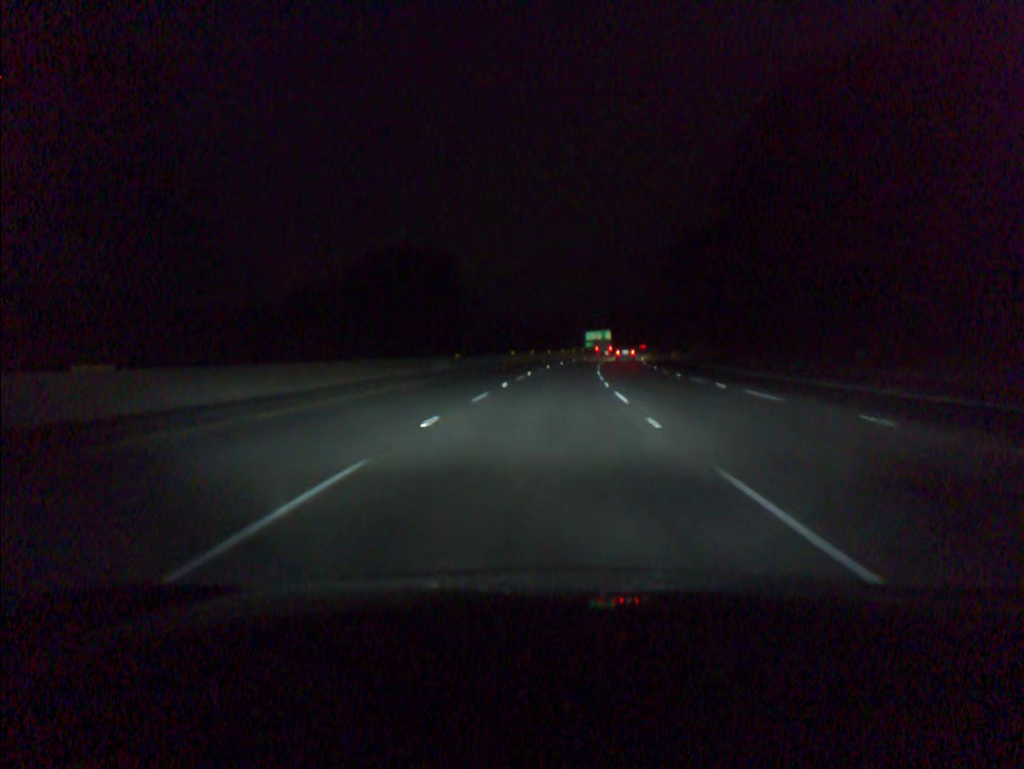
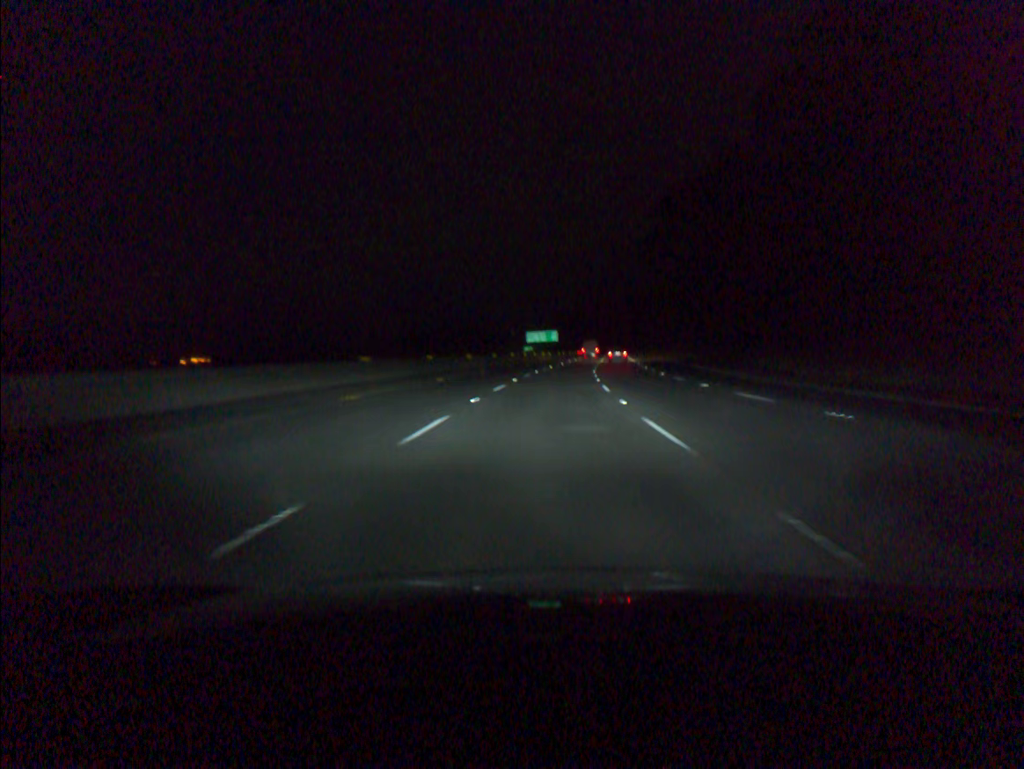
(+2.0, +51.9) m; +5°
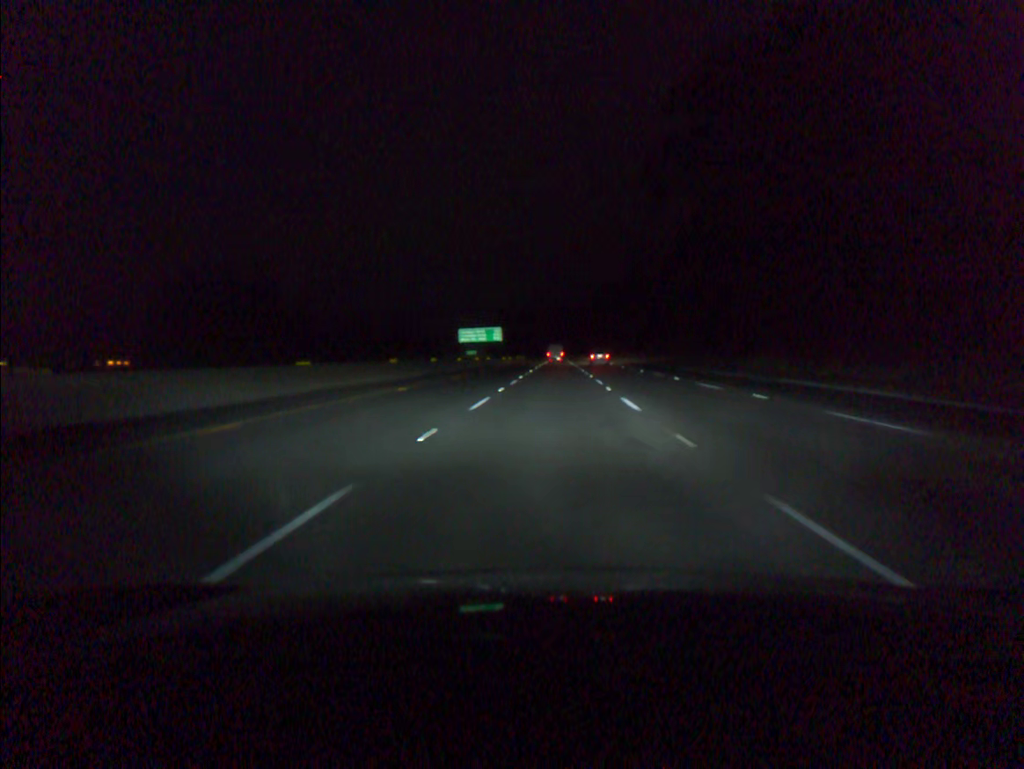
(+1.9, +51.8) m; +4°
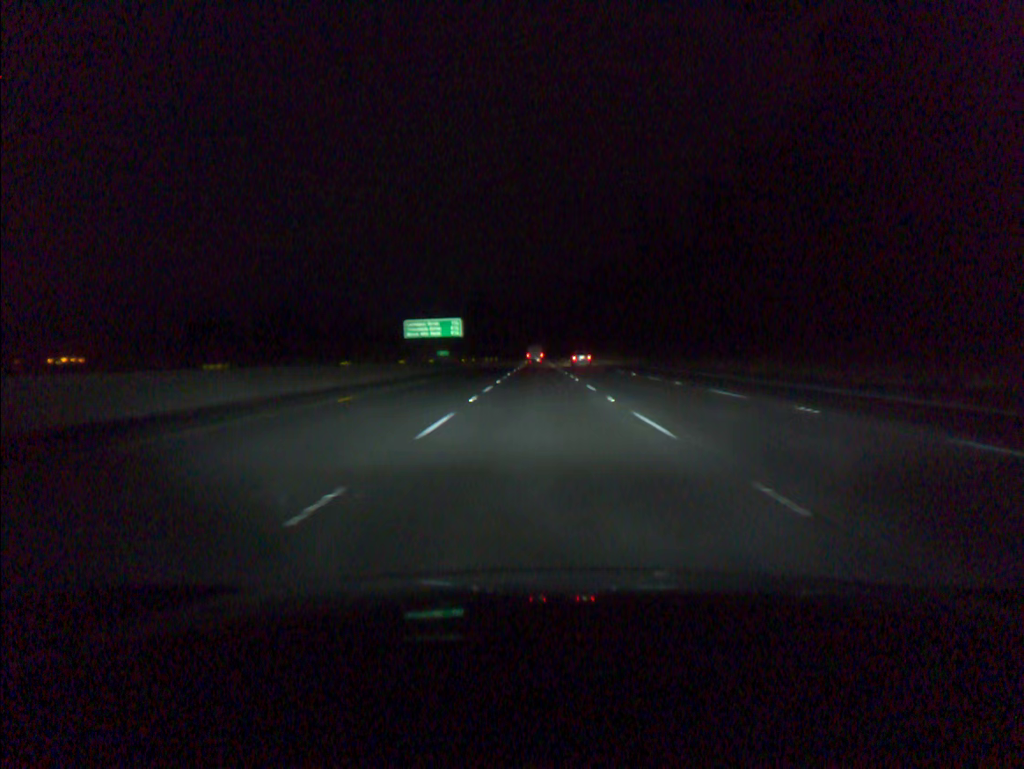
(+0.6, +34.6) m; +2°
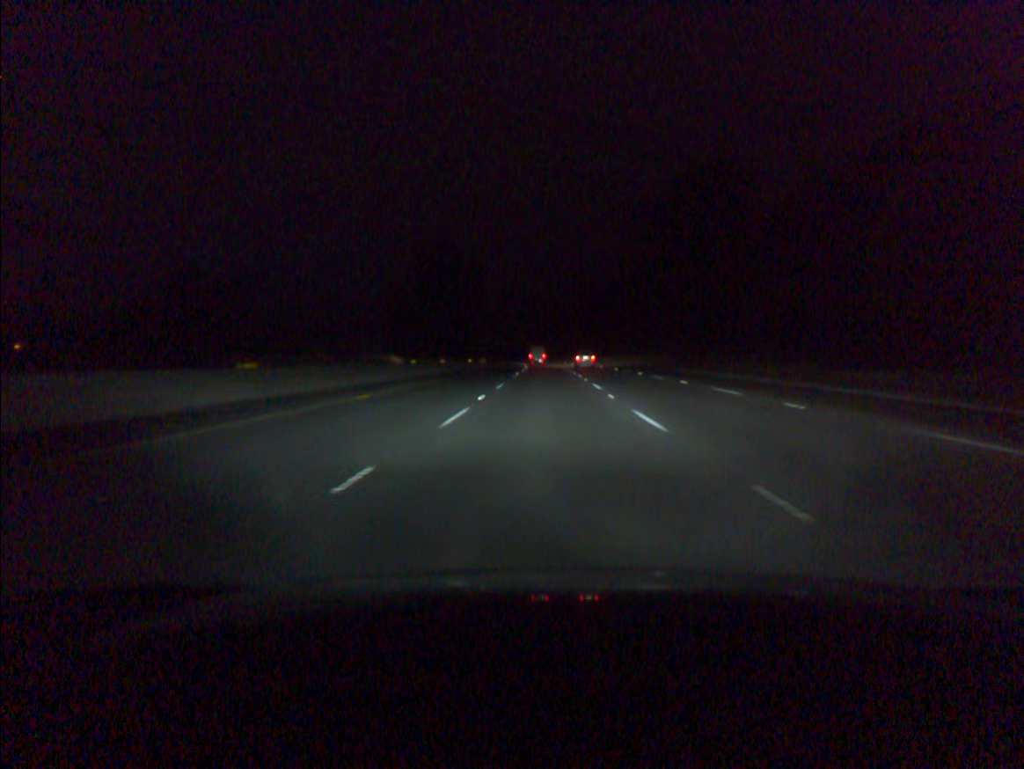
(-0.3, +86.3) m; -1°
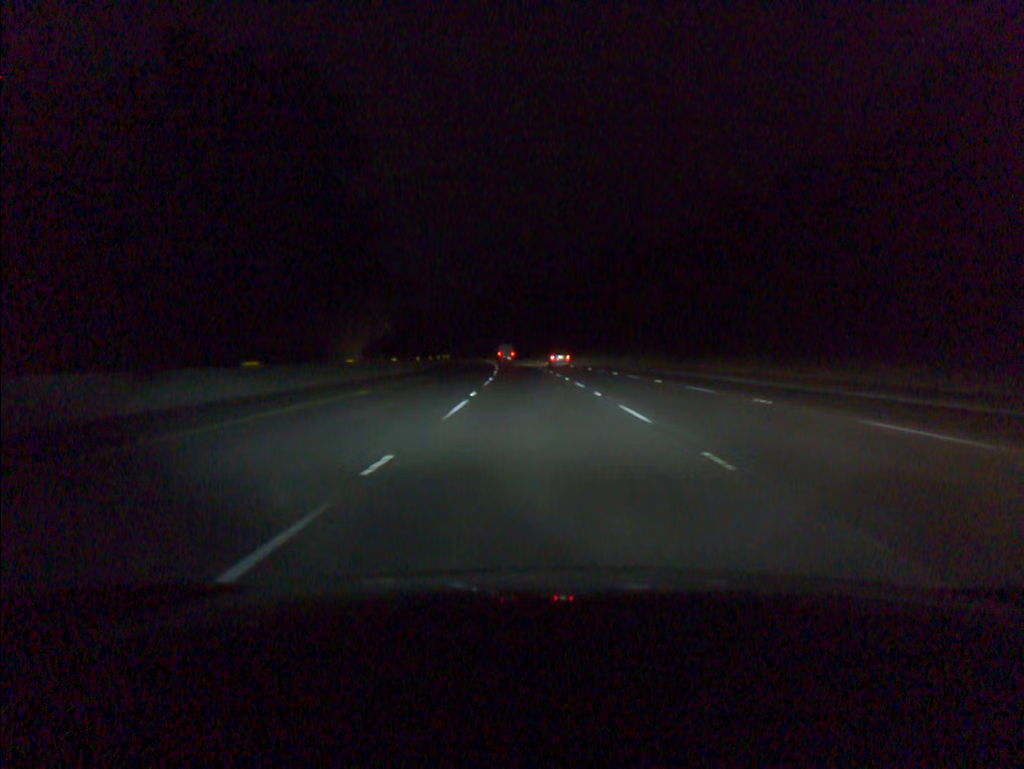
(+0.3, +86.4) m; 0°
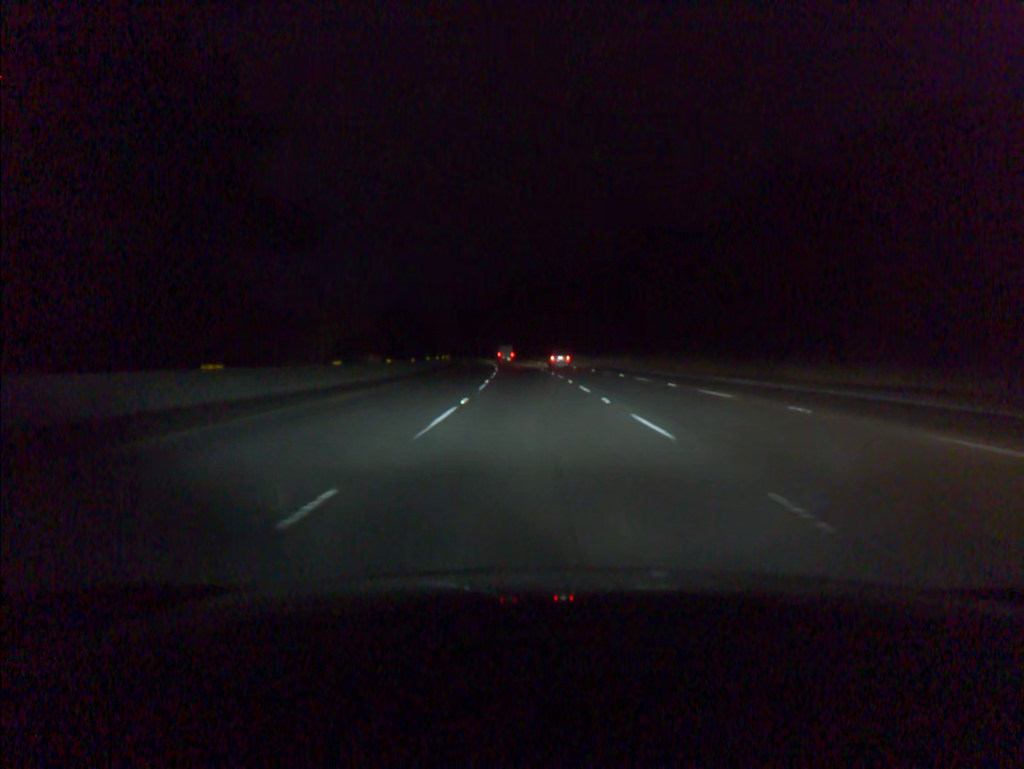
(-0.1, +17.3) m; -1°
